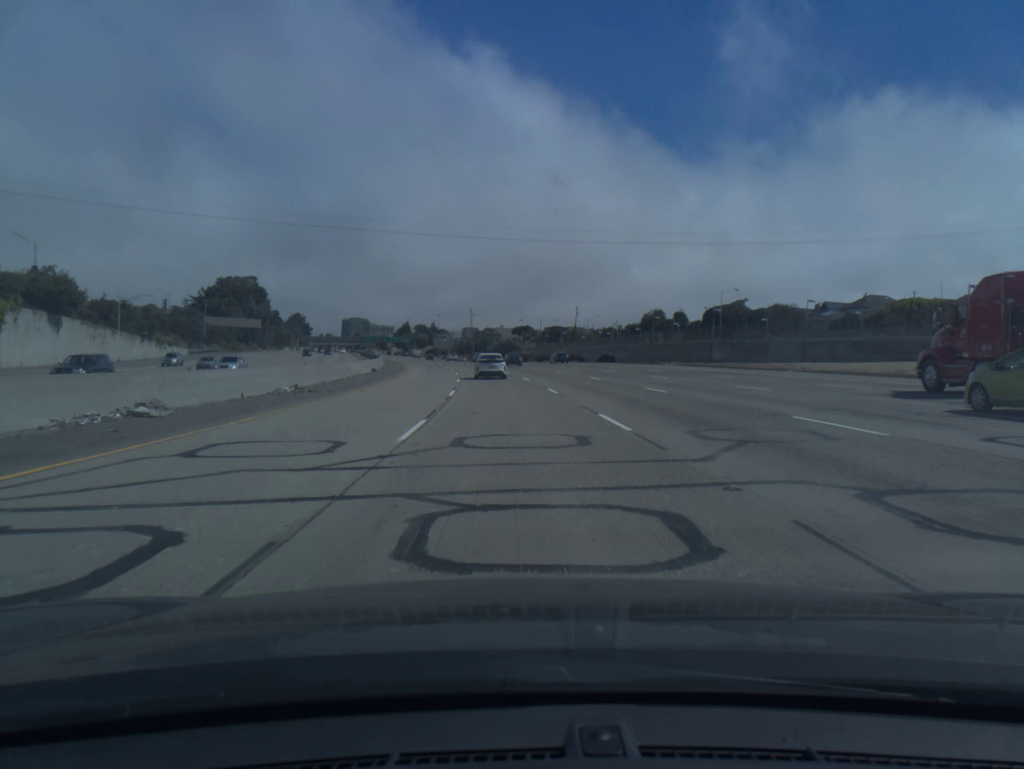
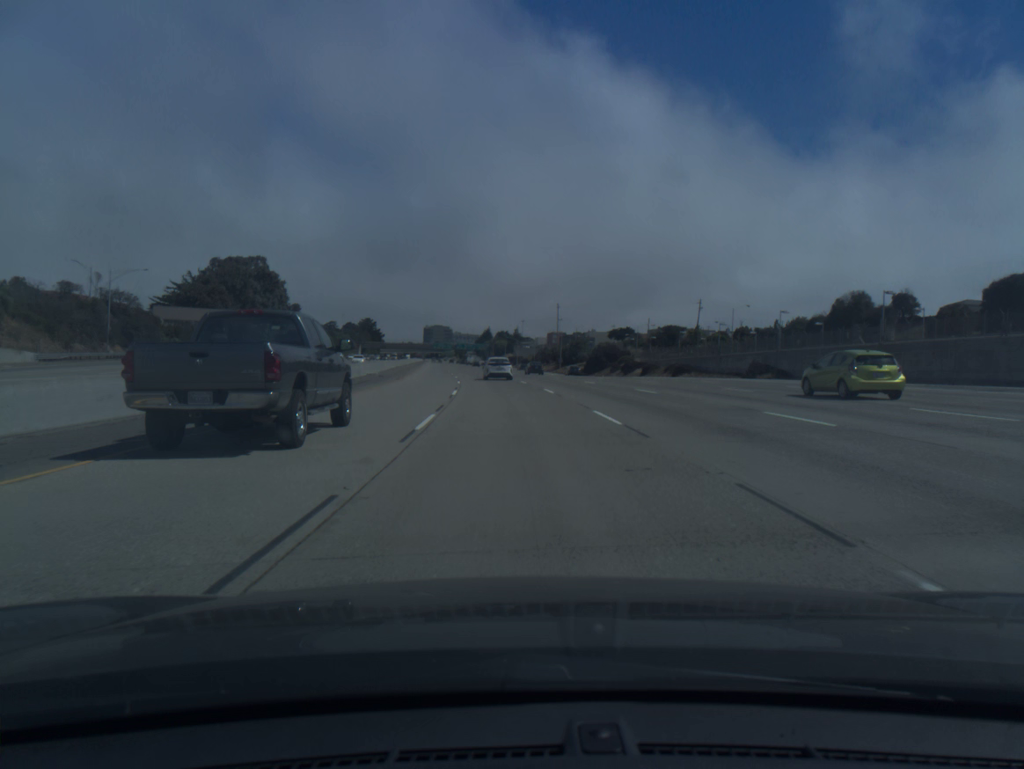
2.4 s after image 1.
(-4.1, +69.1) m; -6°
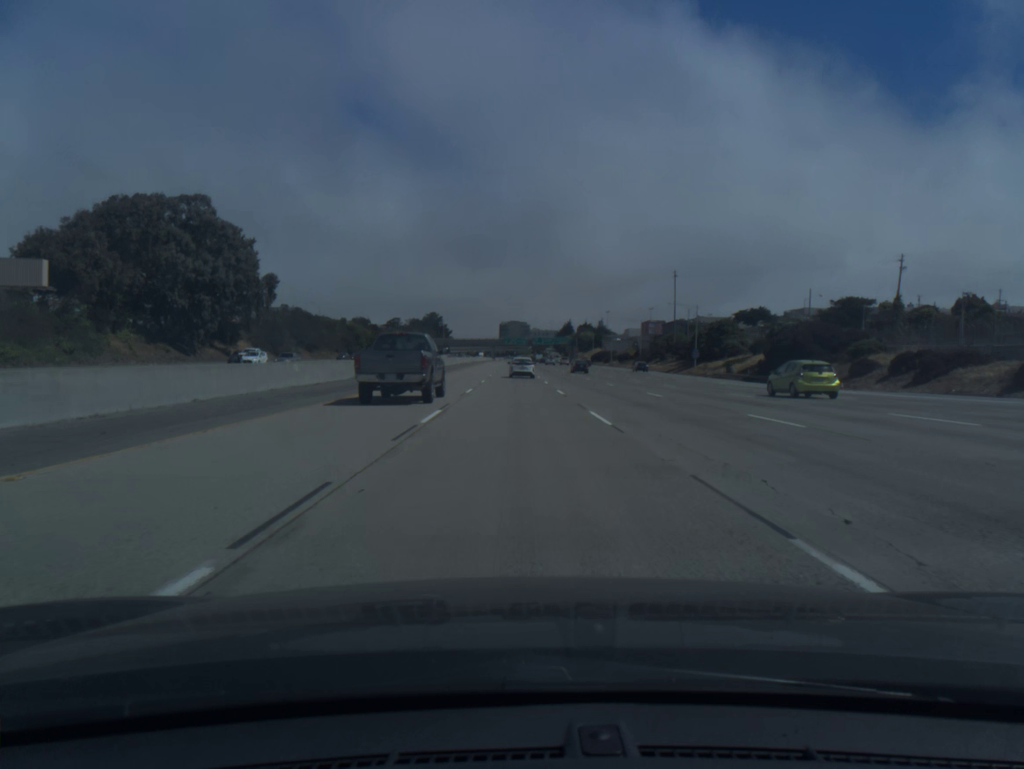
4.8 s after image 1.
(-3.8, +69.8) m; -6°
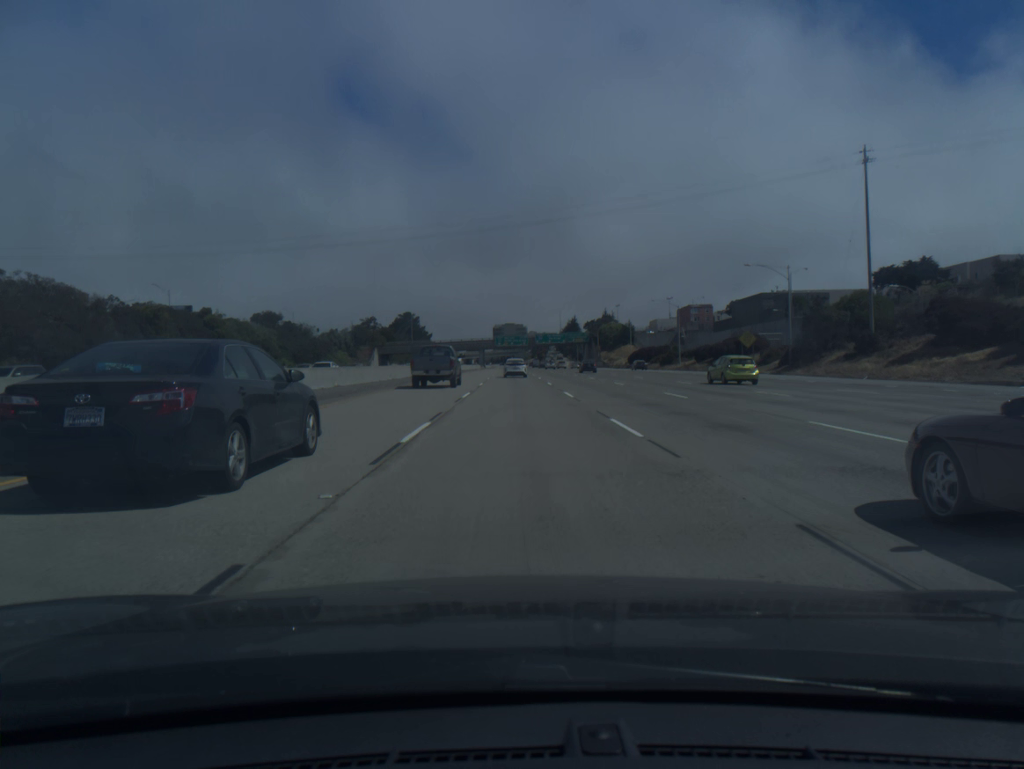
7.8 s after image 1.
(-0.5, +88.8) m; 0°
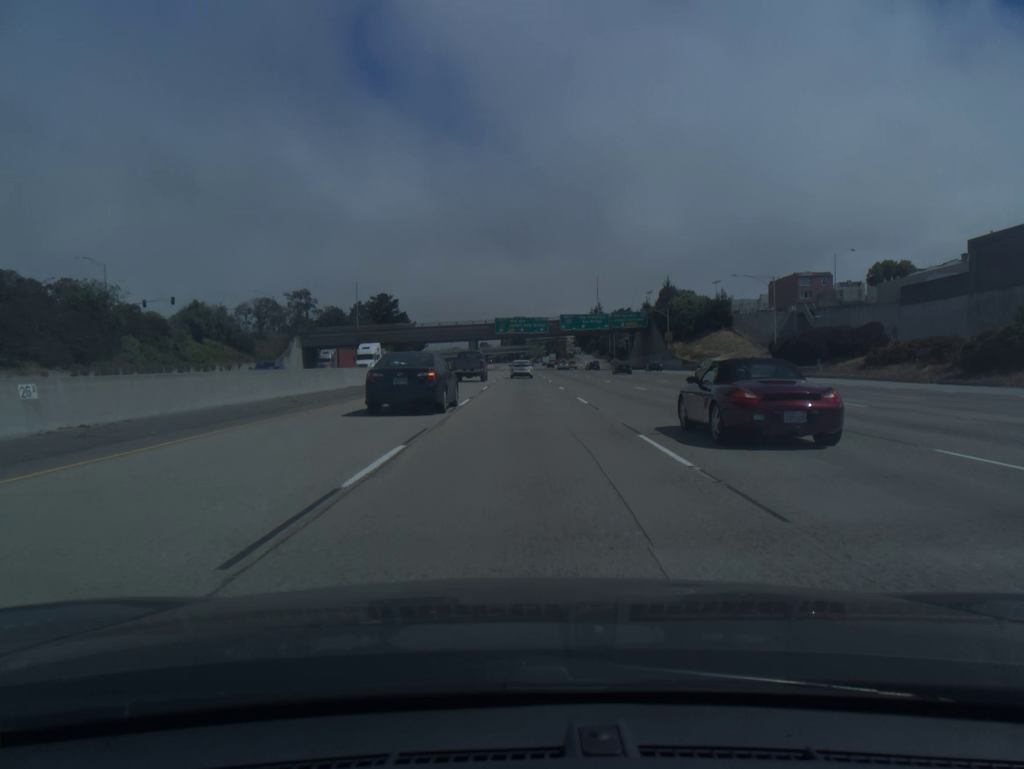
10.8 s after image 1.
(-0.6, +89.7) m; -1°
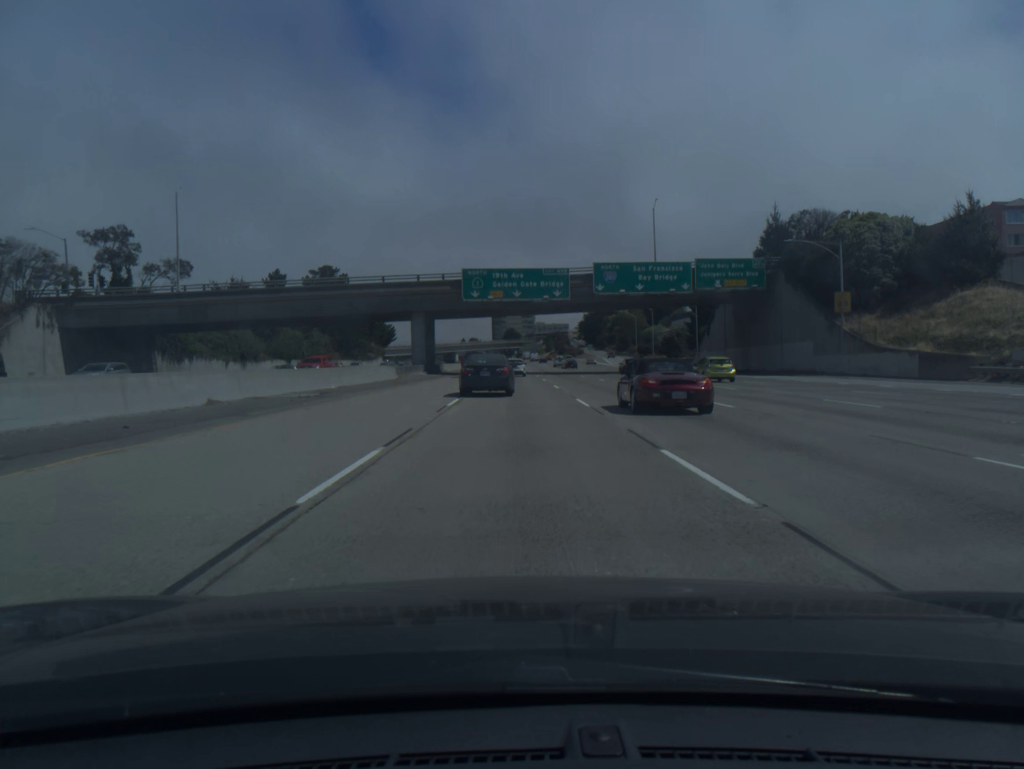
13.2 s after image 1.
(+0.3, +72.3) m; 0°
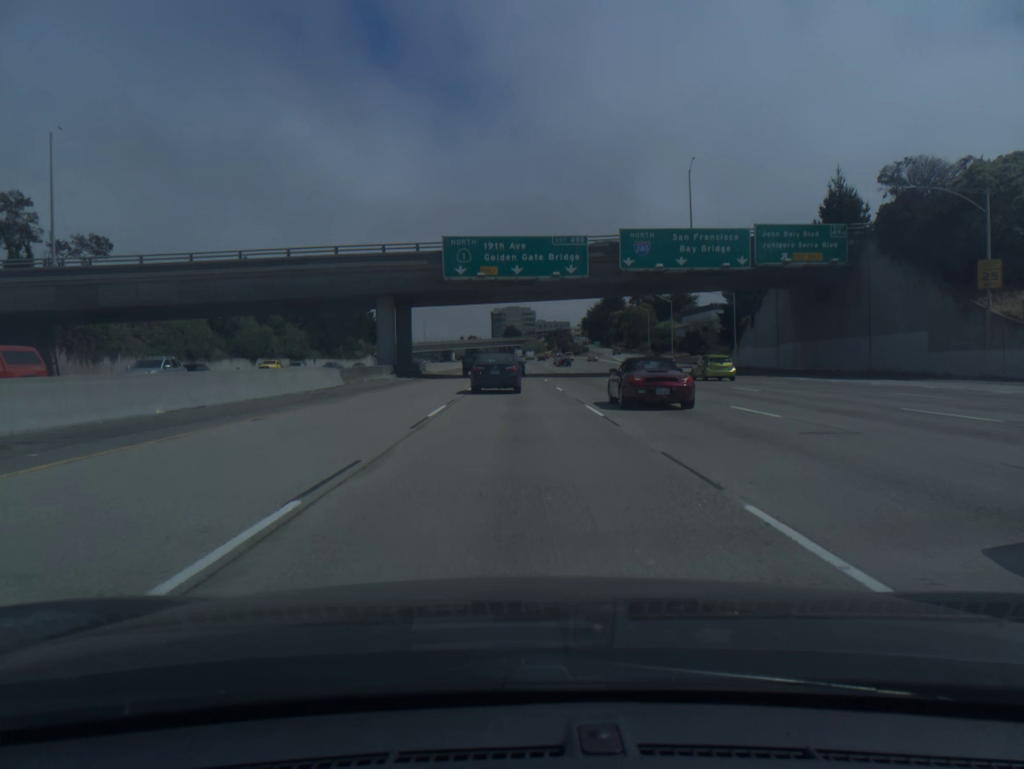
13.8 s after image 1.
(0.0, +18.2) m; 0°
